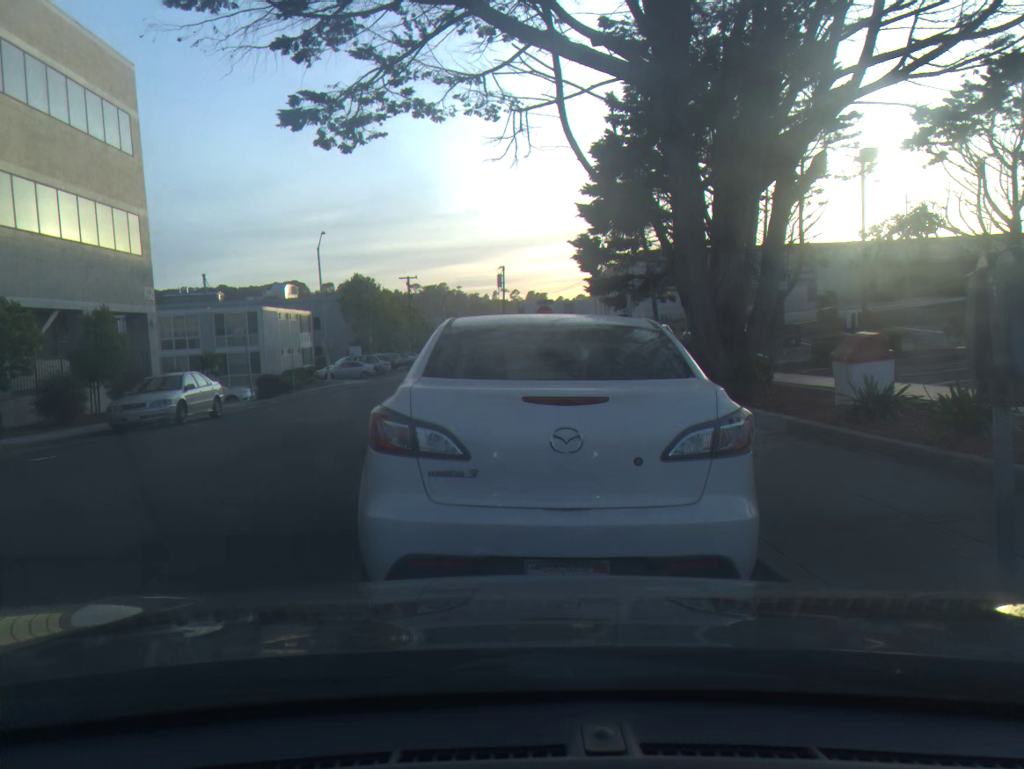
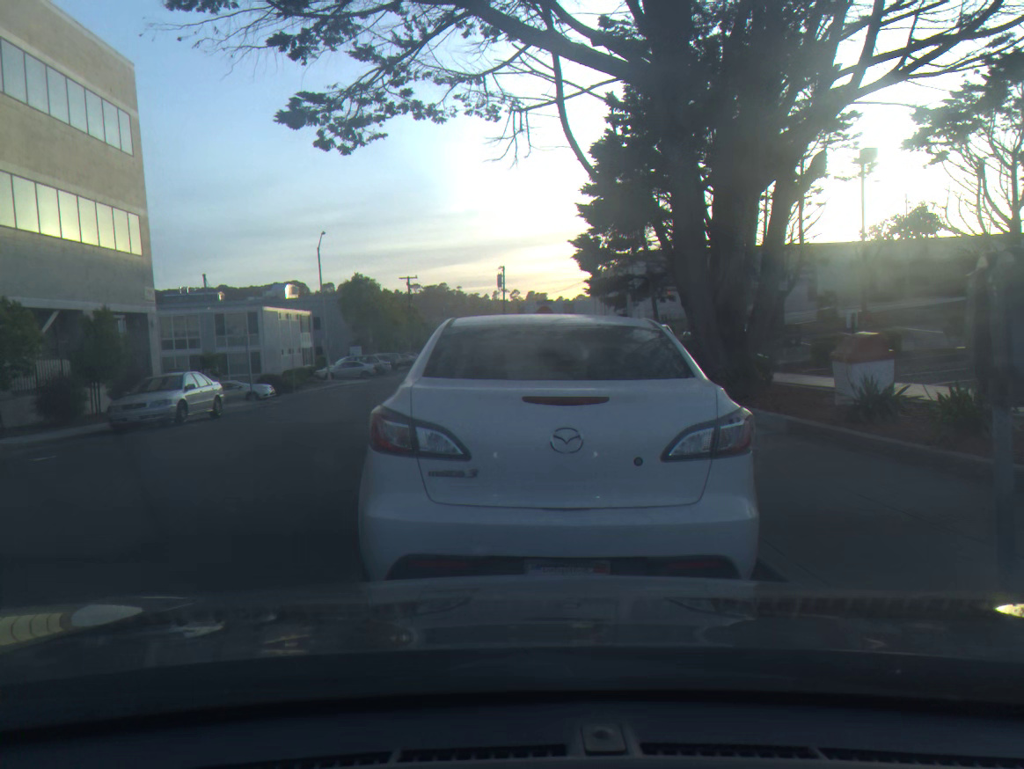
(0.0, 0.0) m; 0°
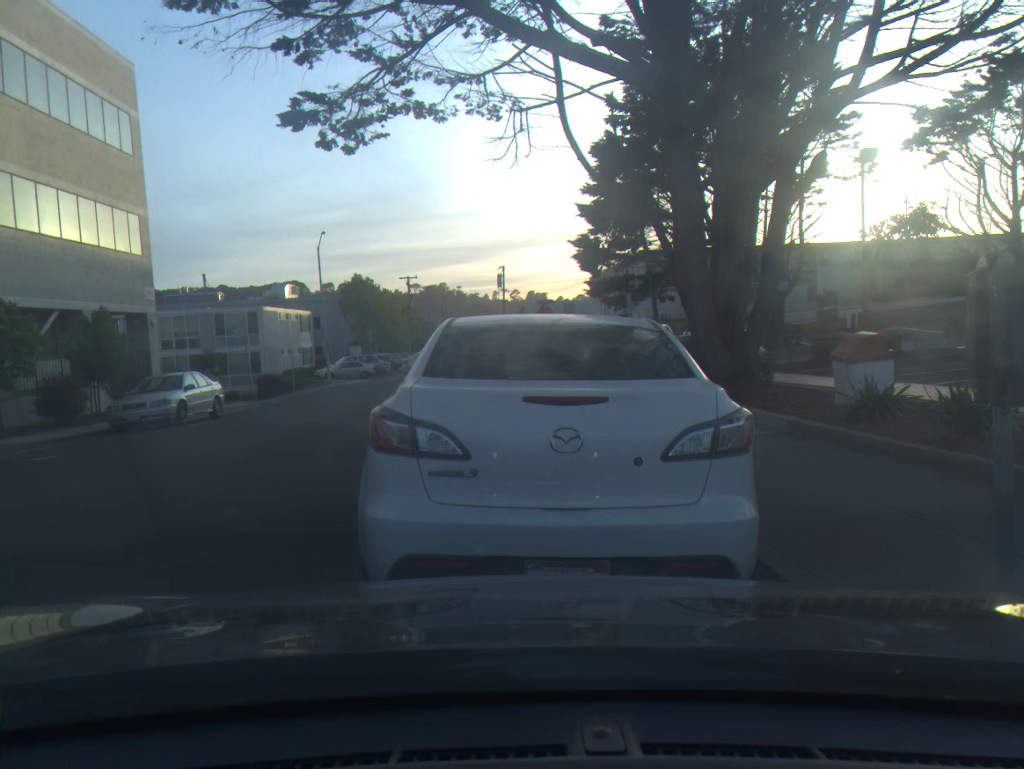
(0.0, 0.0) m; 0°
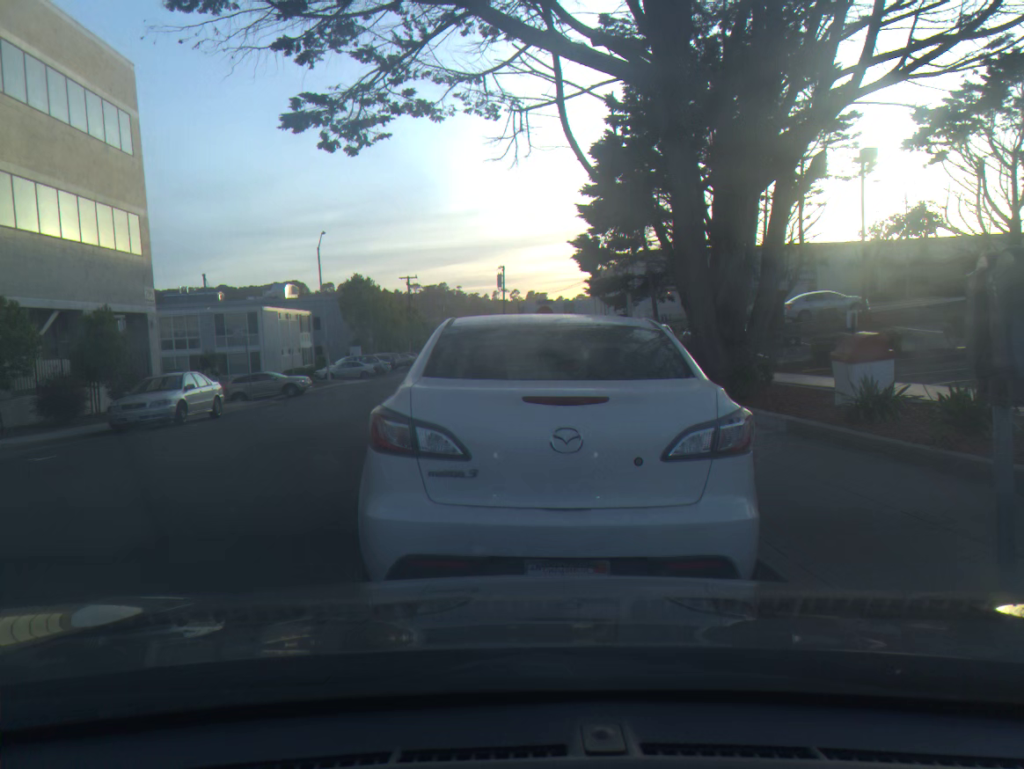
(0.0, 0.0) m; 0°
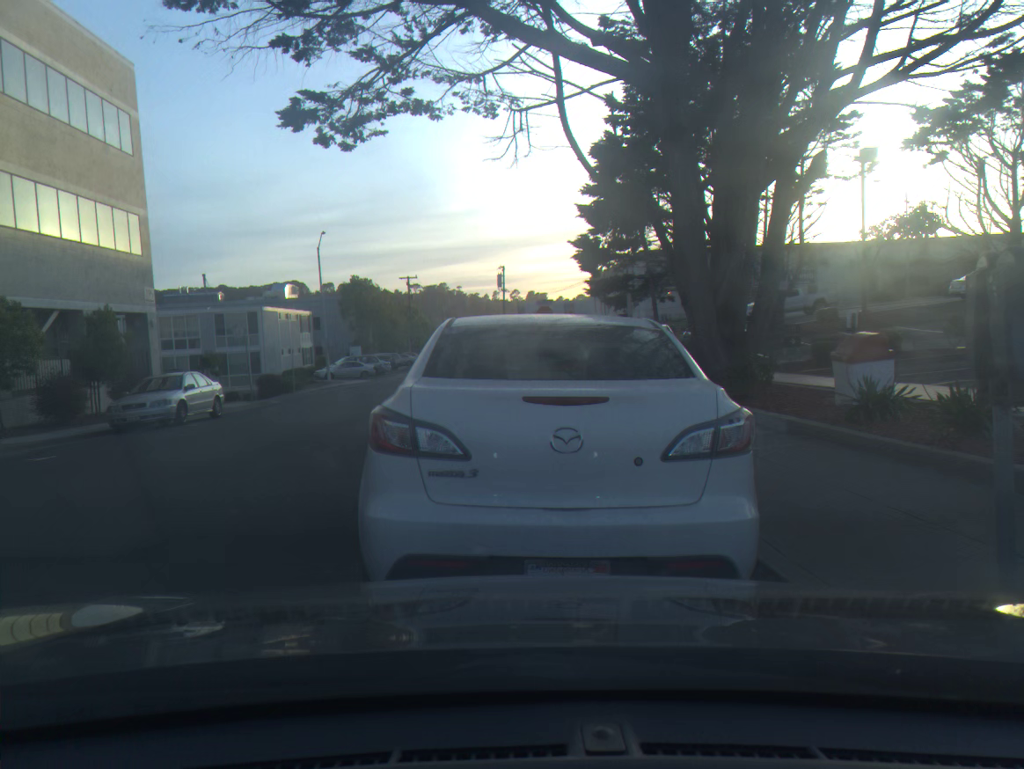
(0.0, 0.0) m; 0°
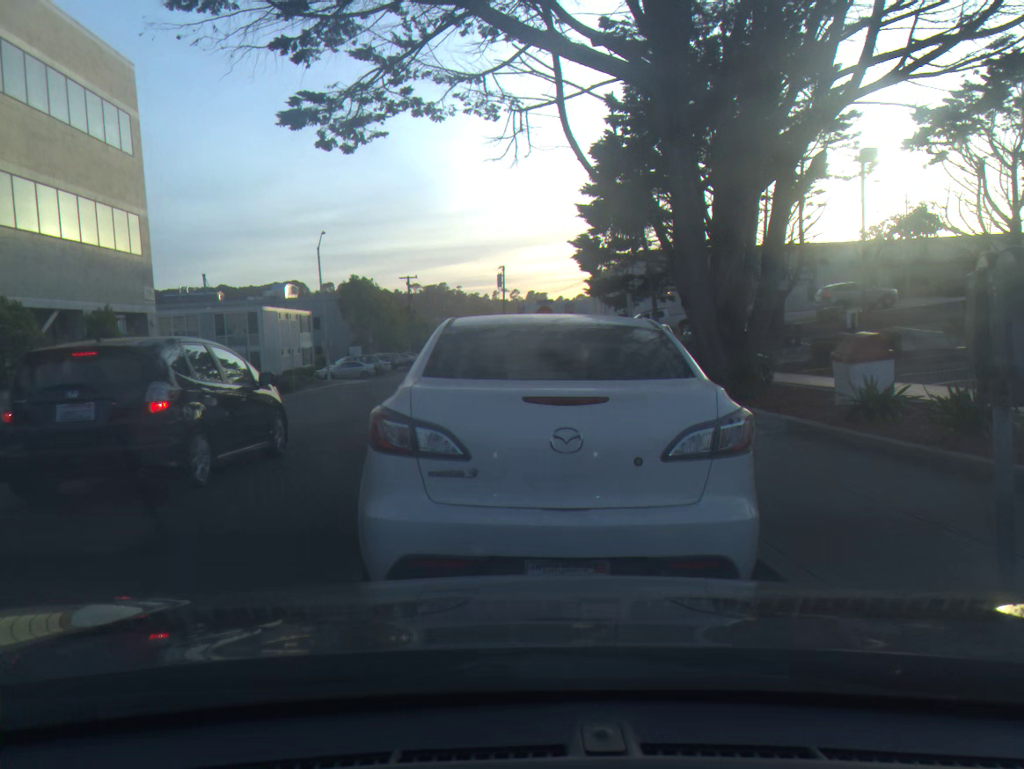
(0.0, 0.0) m; 0°
